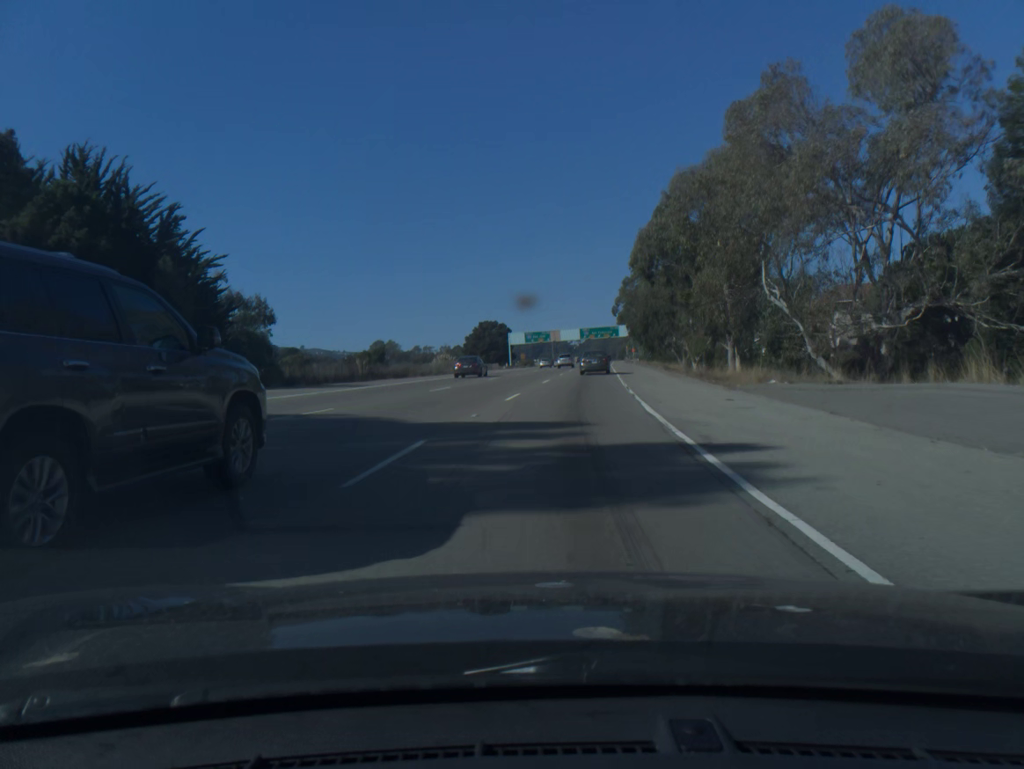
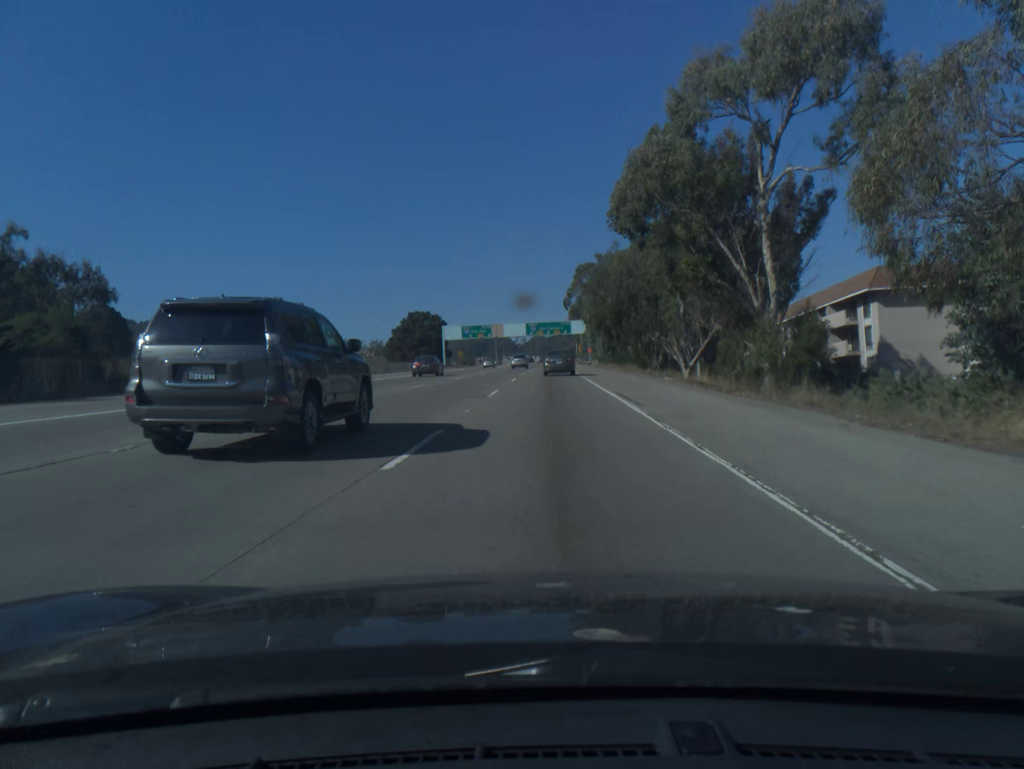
(+1.0, +27.6) m; +4°
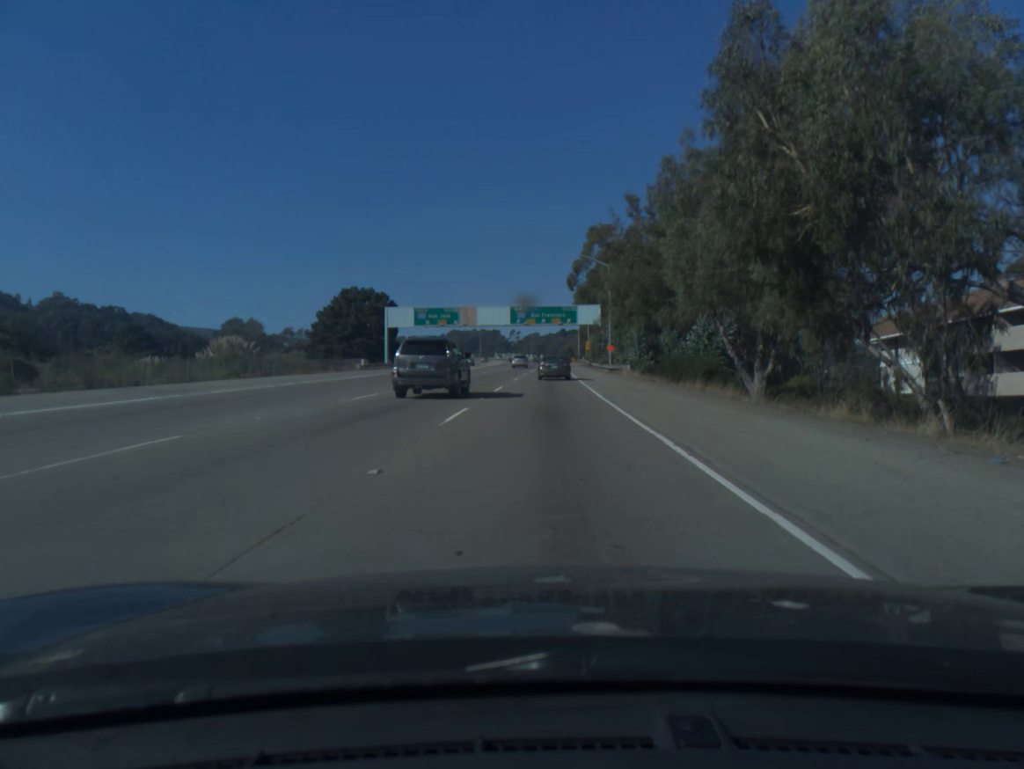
(+0.6, +52.5) m; +1°
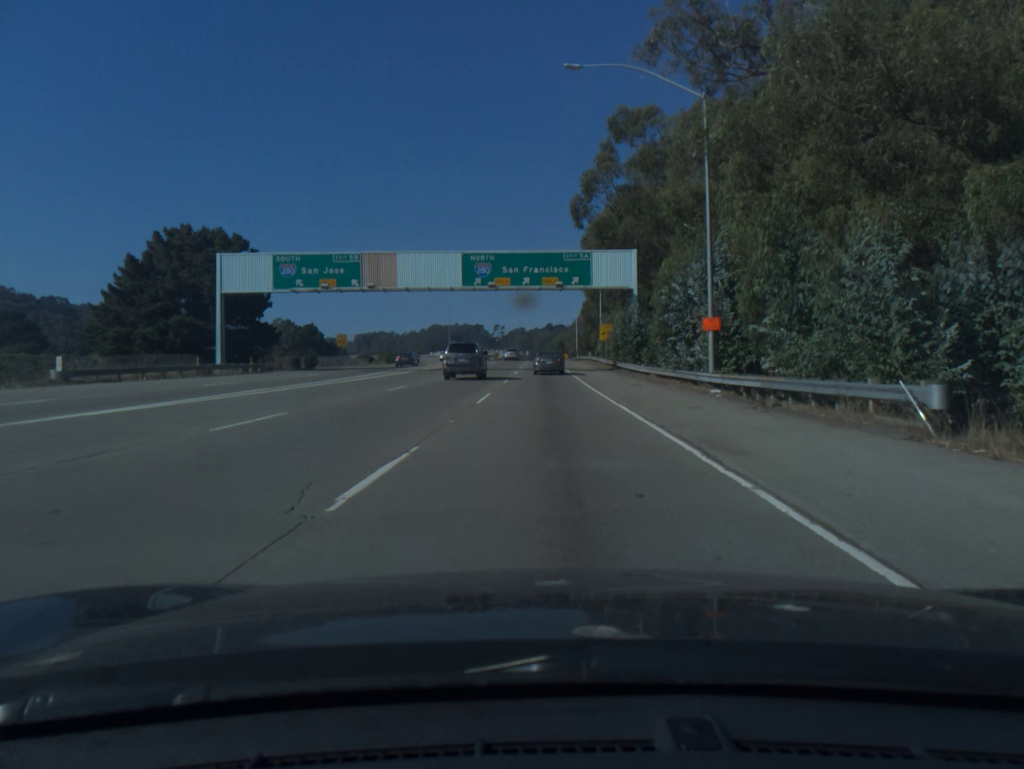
(+0.3, +51.4) m; +1°
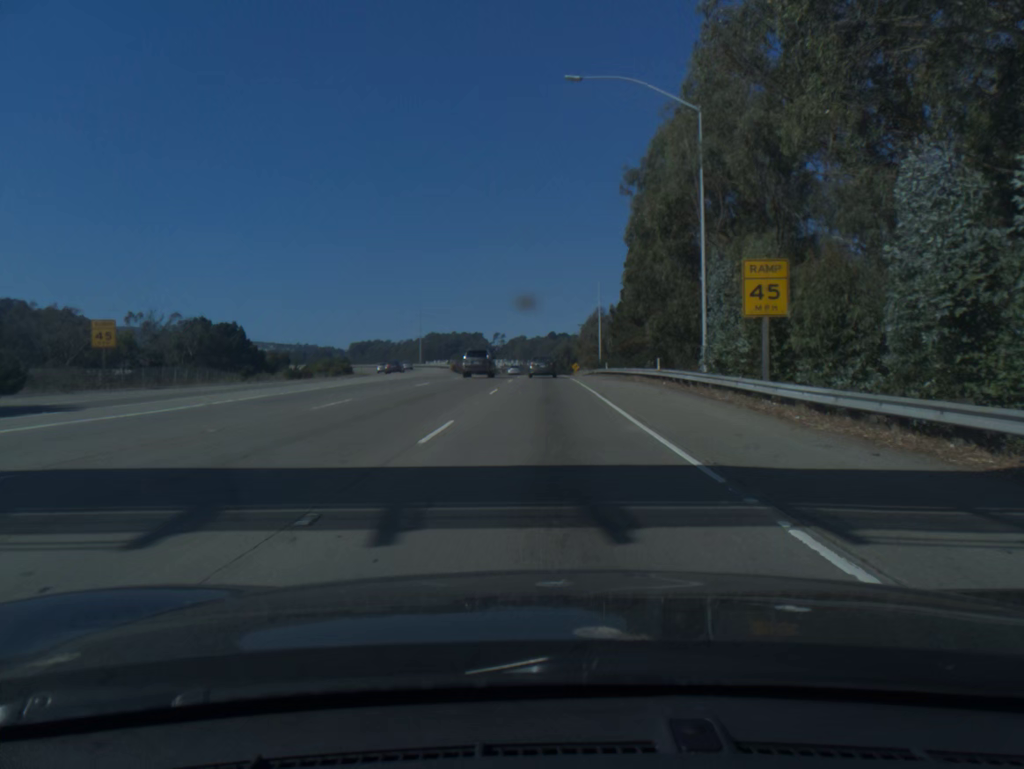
(+0.1, +52.2) m; 0°
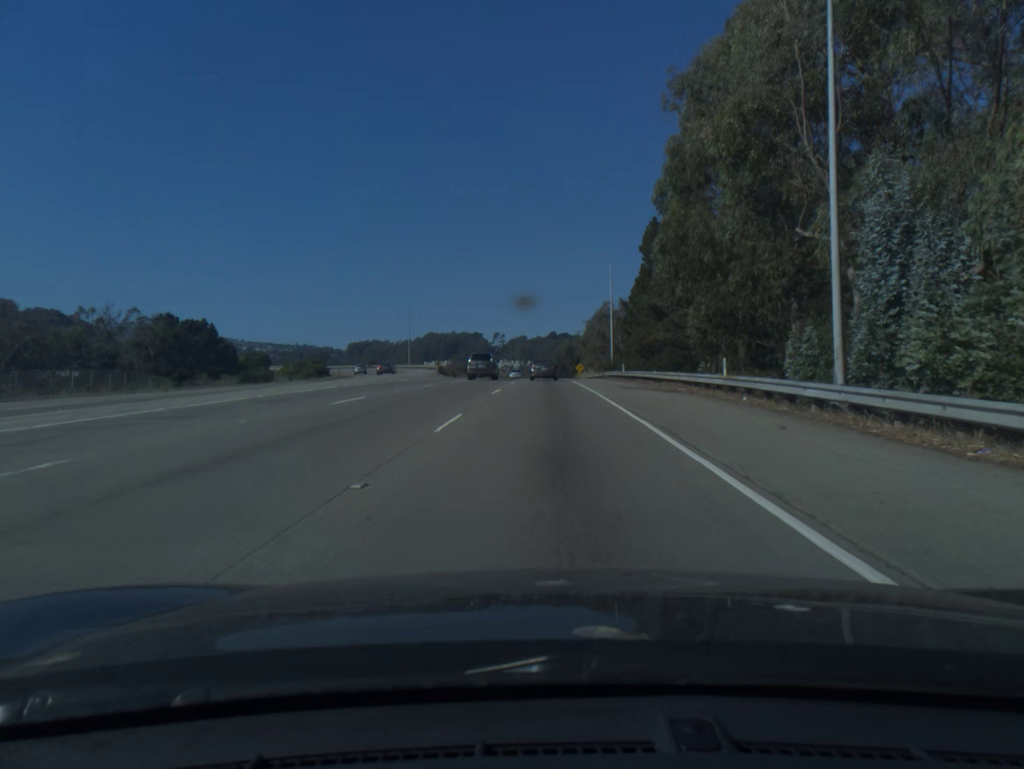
(0.0, +13.2) m; 0°
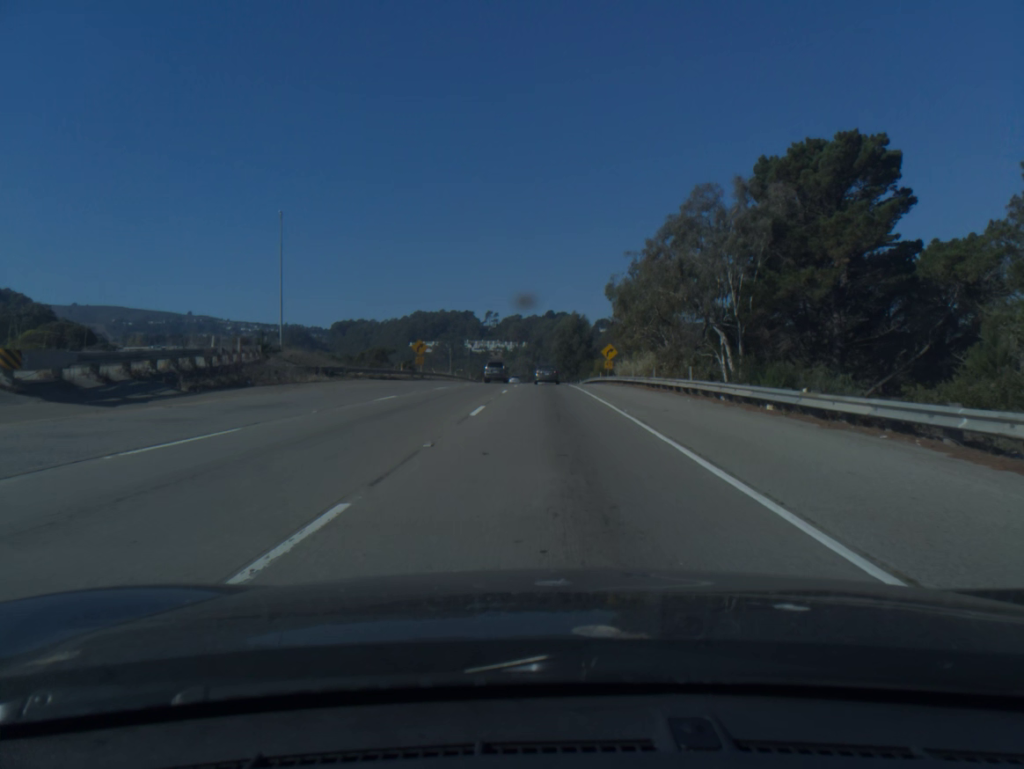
(0.0, +67.9) m; 0°
